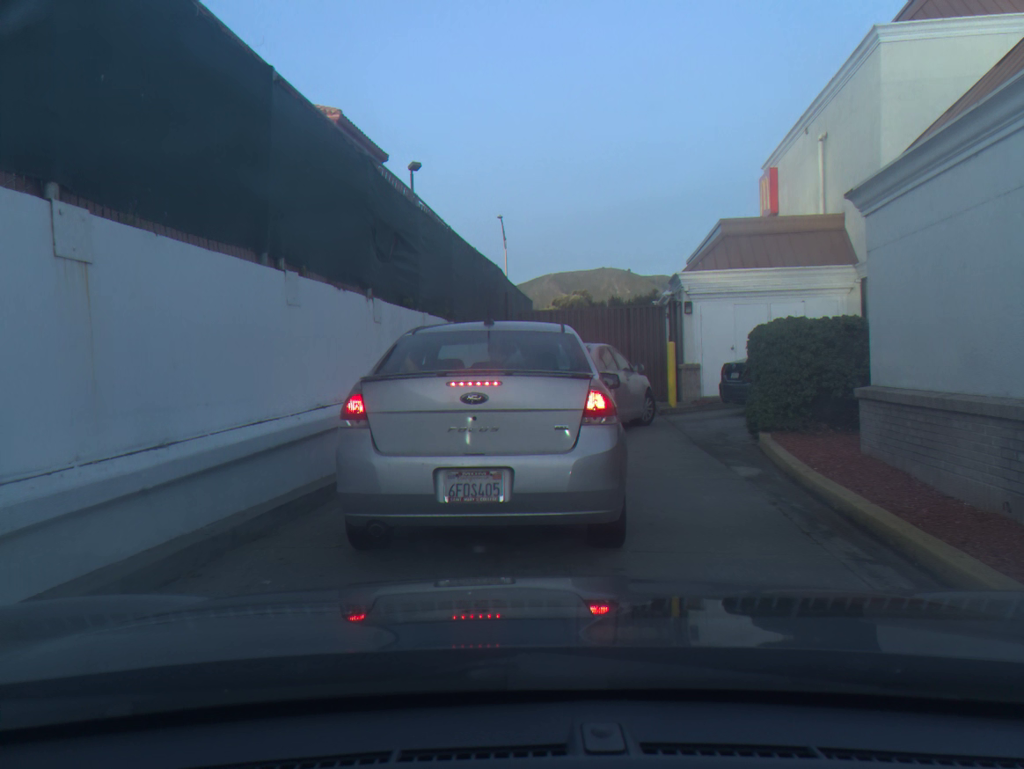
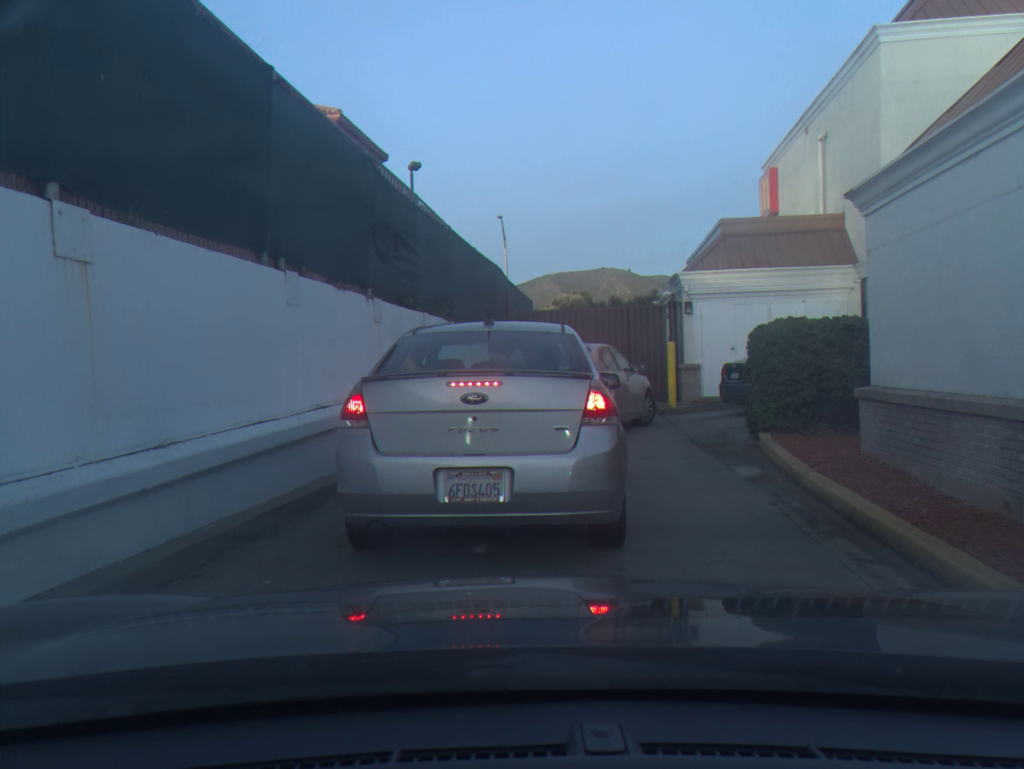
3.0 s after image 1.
(0.0, 0.0) m; 0°
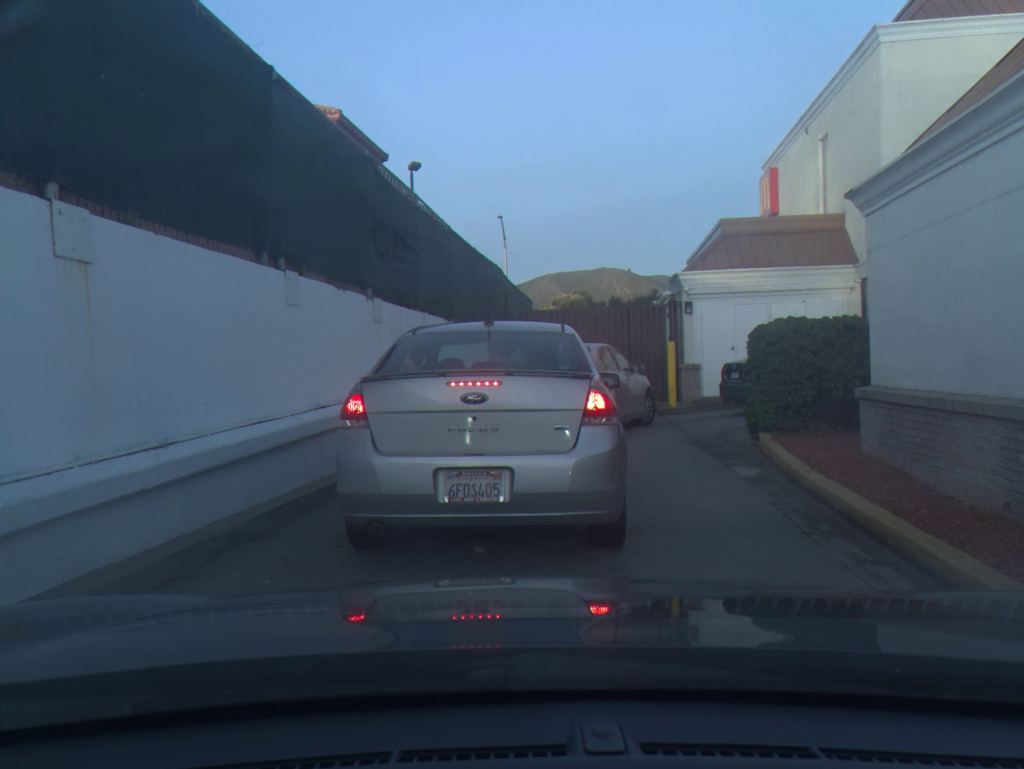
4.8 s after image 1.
(0.0, 0.0) m; 0°
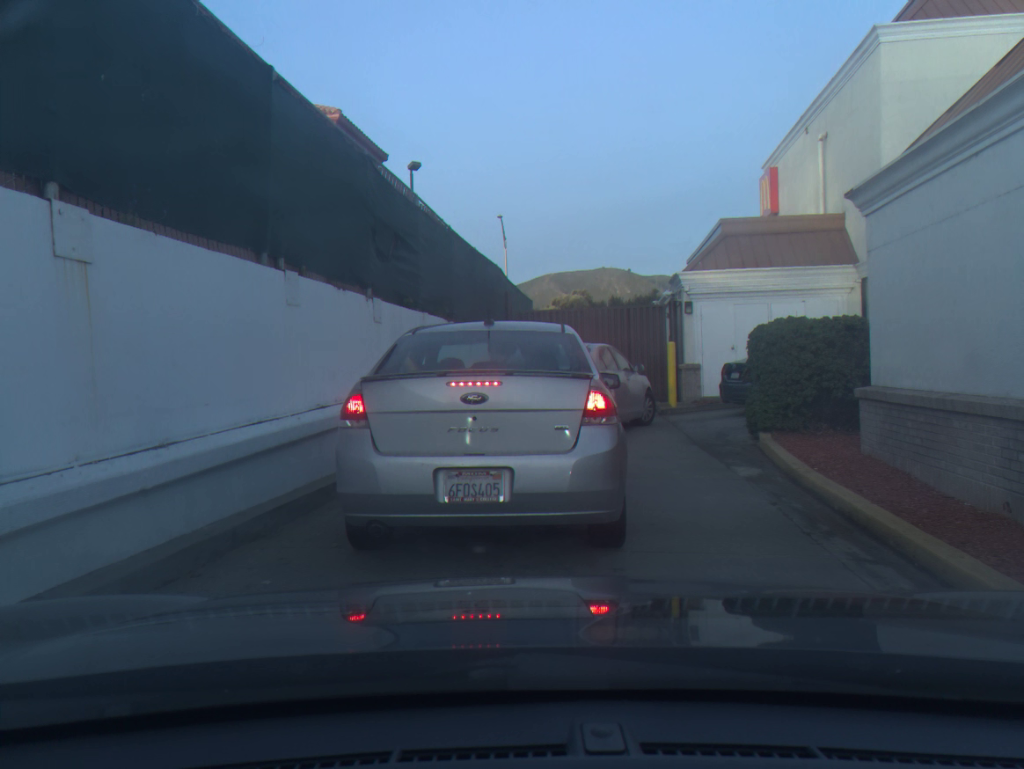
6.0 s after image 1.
(0.0, 0.0) m; 0°
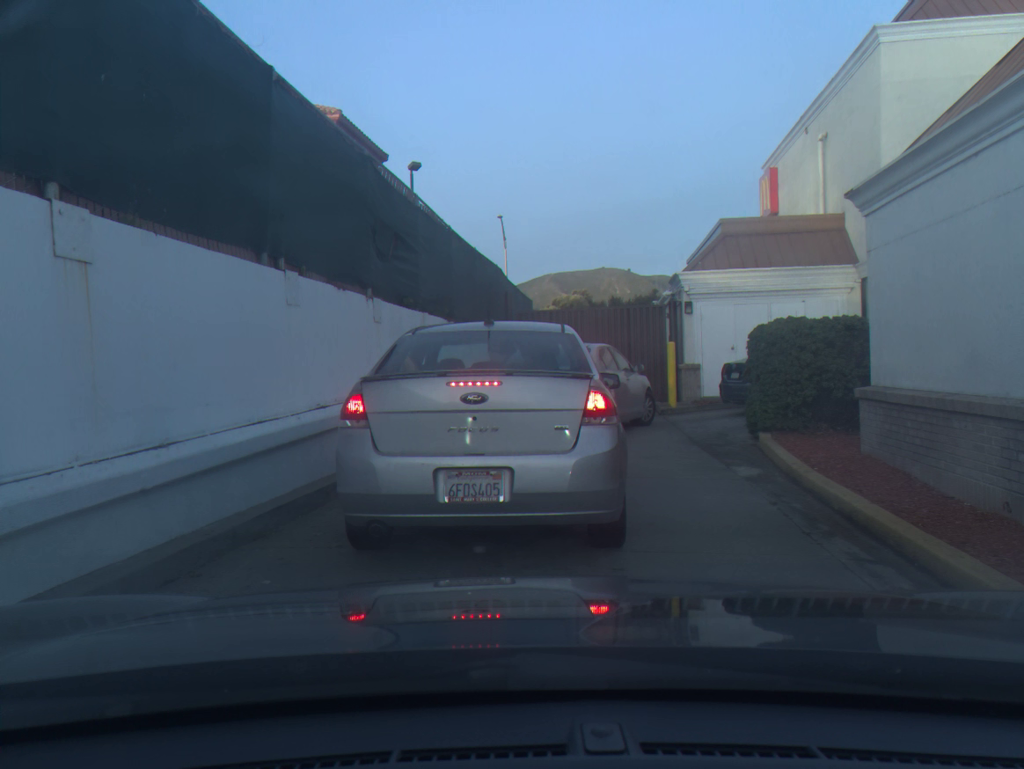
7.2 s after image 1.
(0.0, 0.0) m; 0°
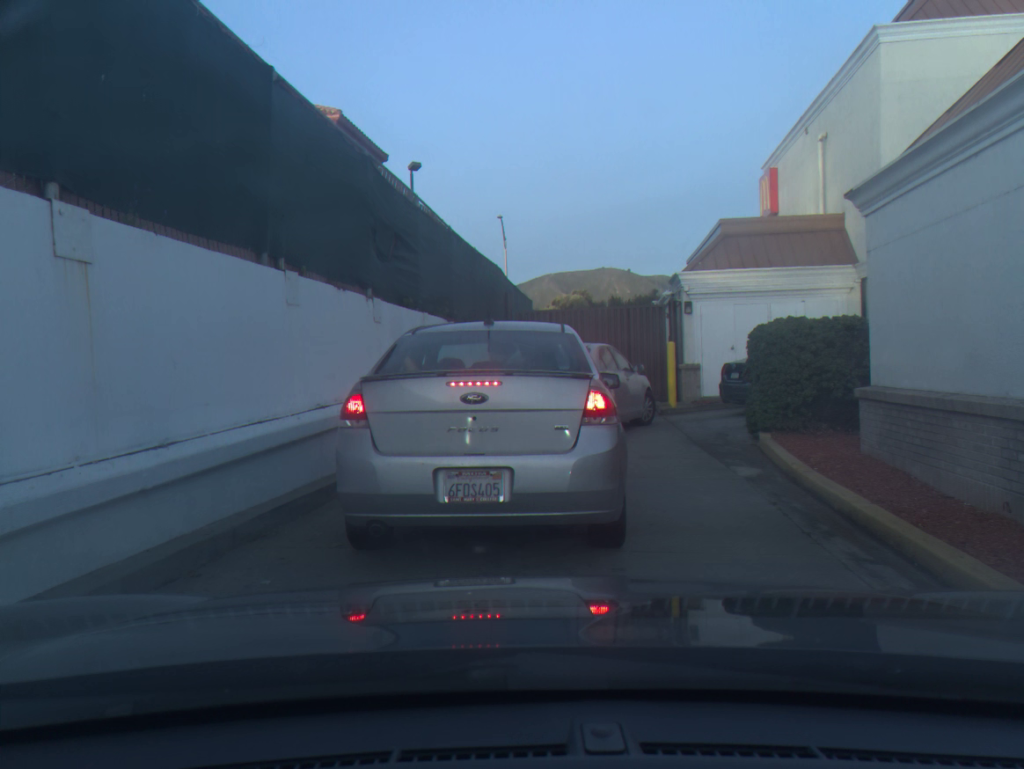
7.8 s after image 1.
(0.0, 0.0) m; 0°
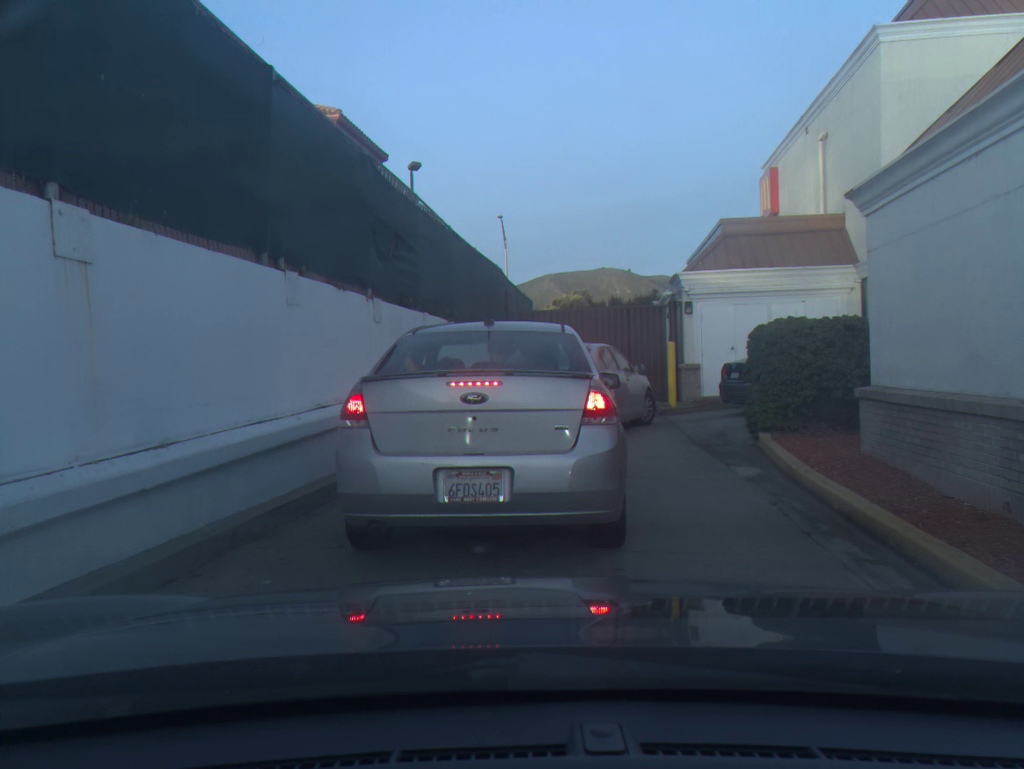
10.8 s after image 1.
(0.0, 0.0) m; 0°
